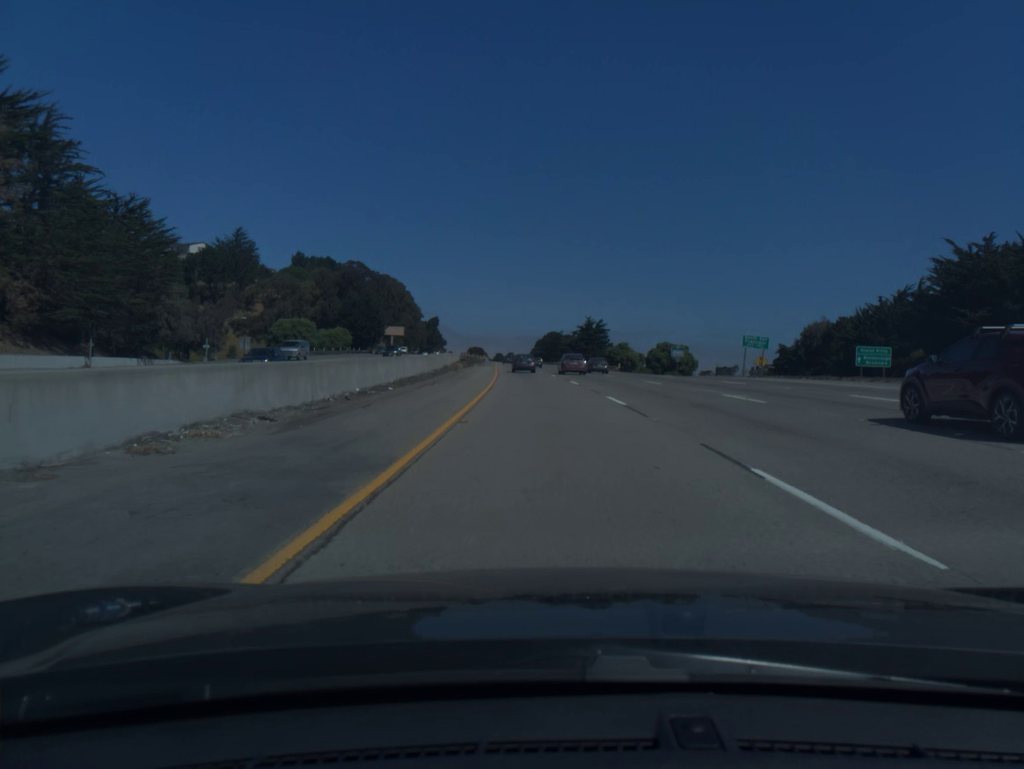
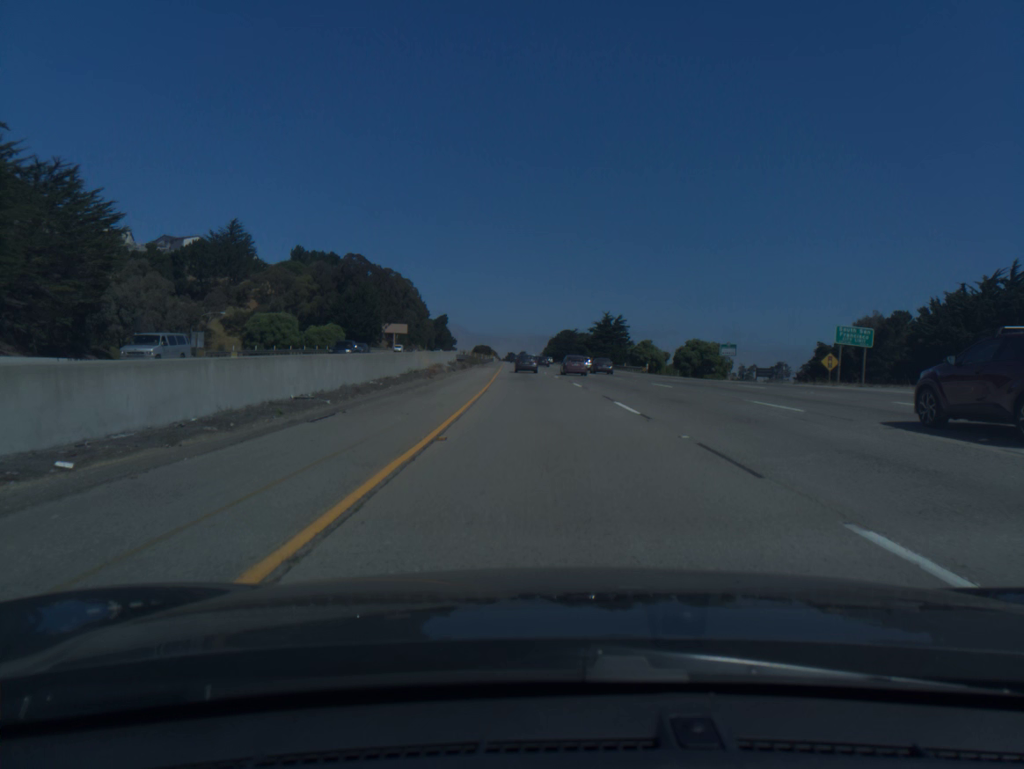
(-0.1, +17.4) m; -1°
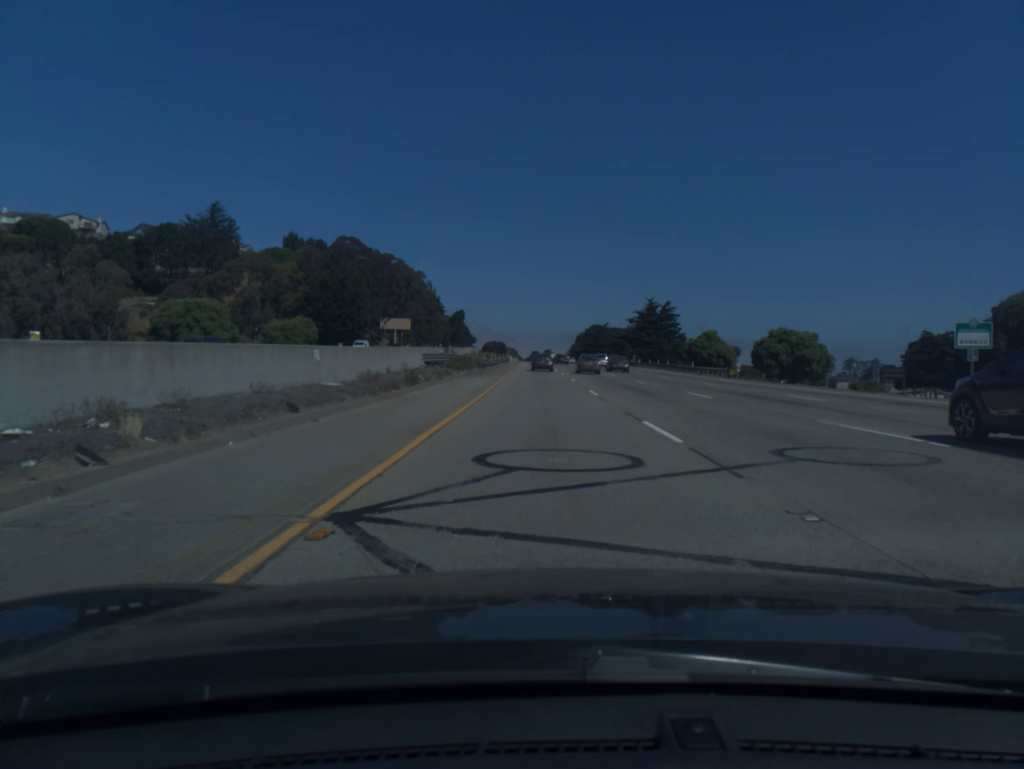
(-0.6, +34.8) m; -2°
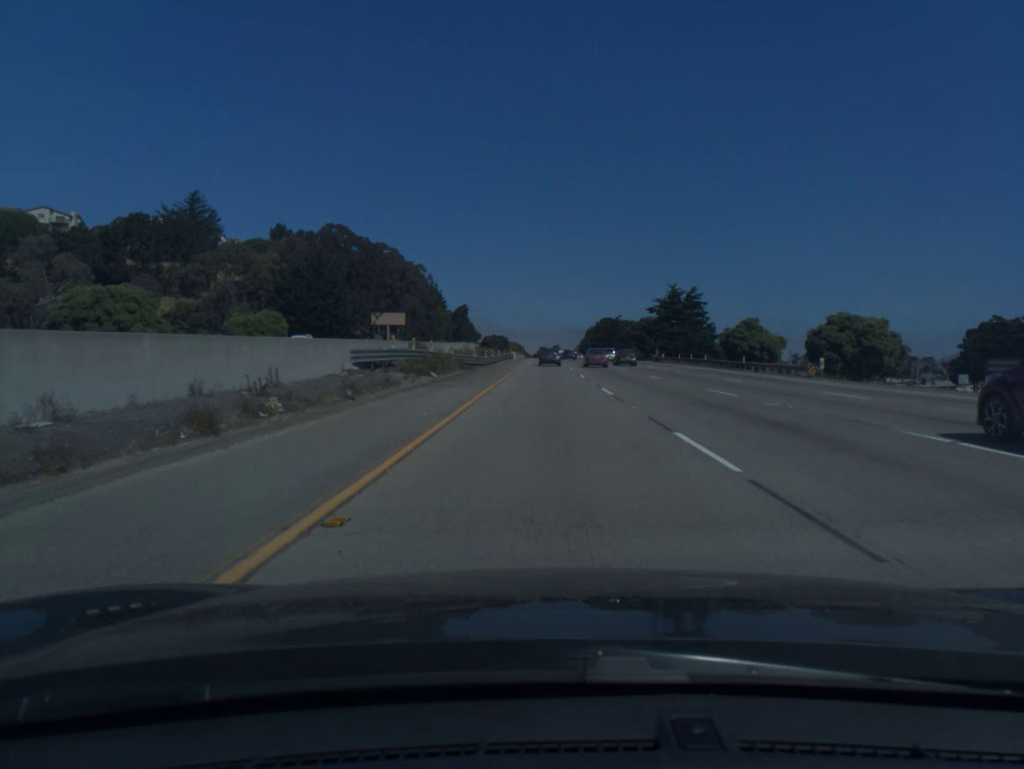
(-0.1, +17.5) m; -1°
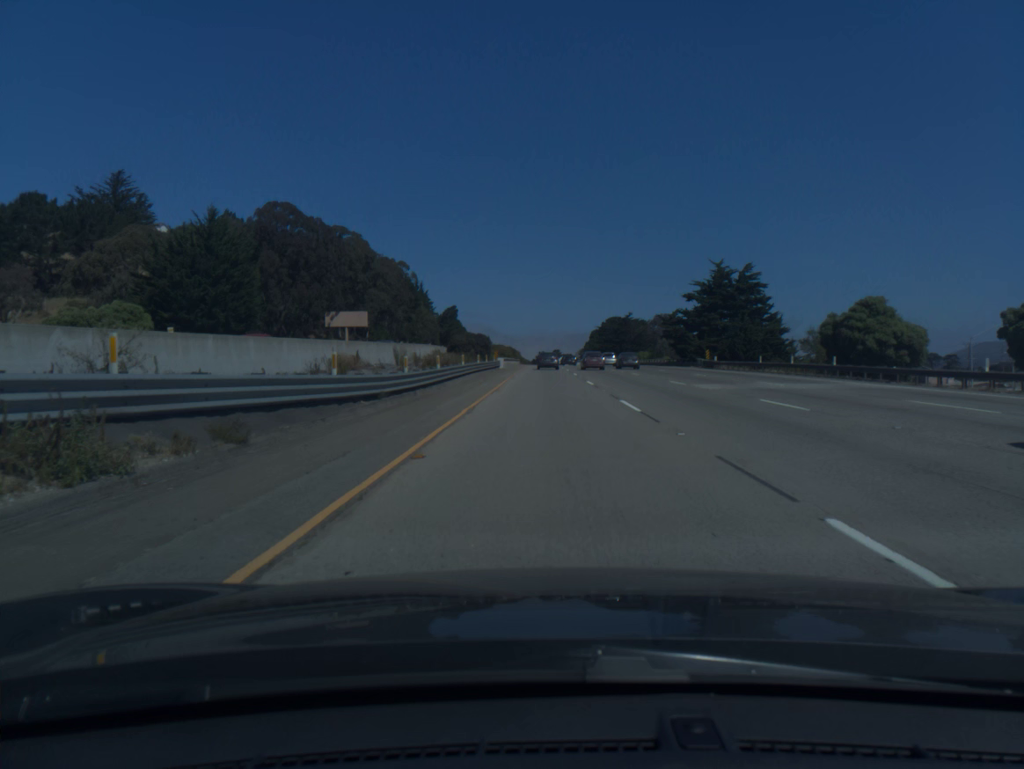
(-0.1, +35.1) m; 0°
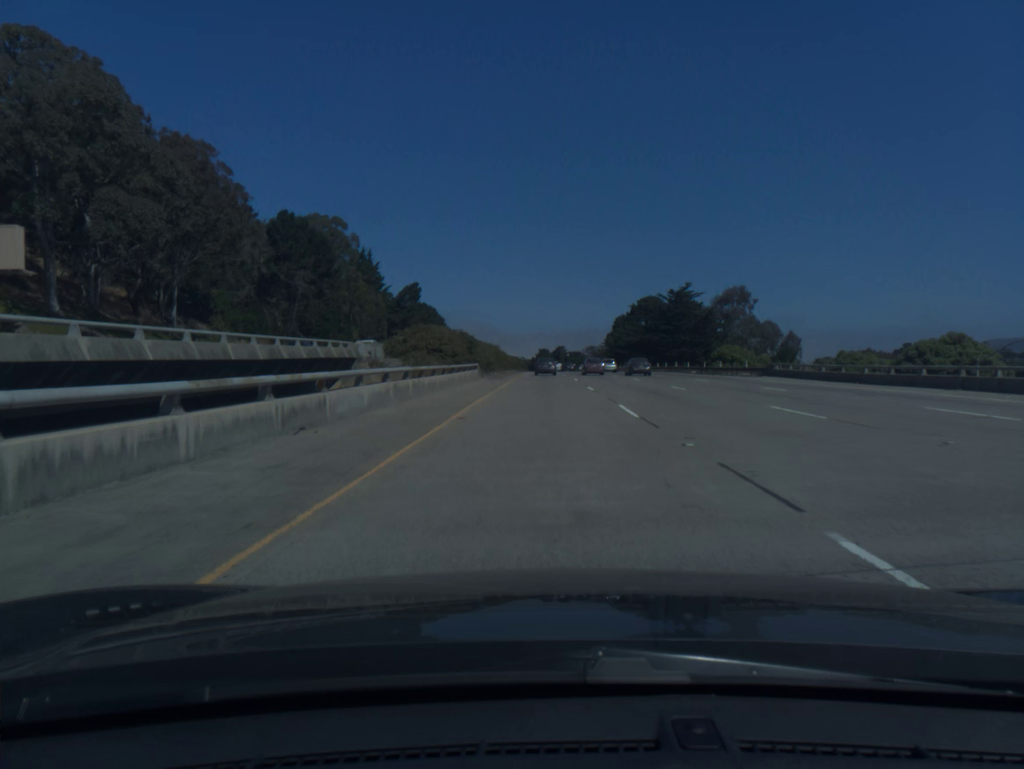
(+0.3, +88.7) m; 0°
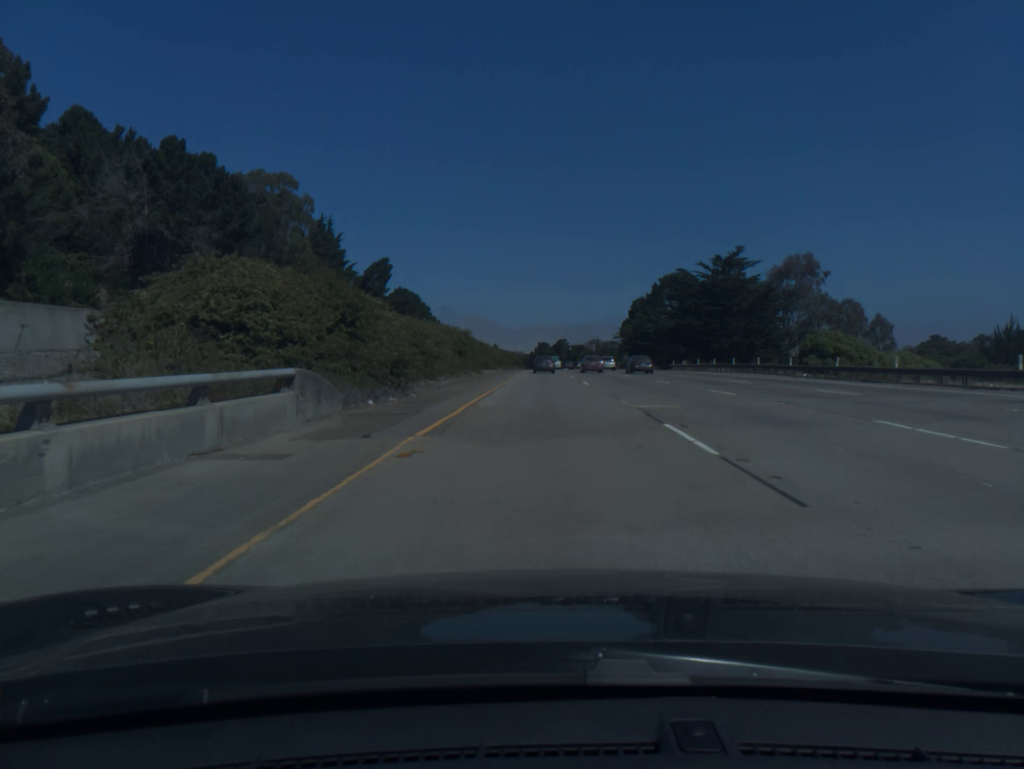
(0.0, +36.0) m; 0°
